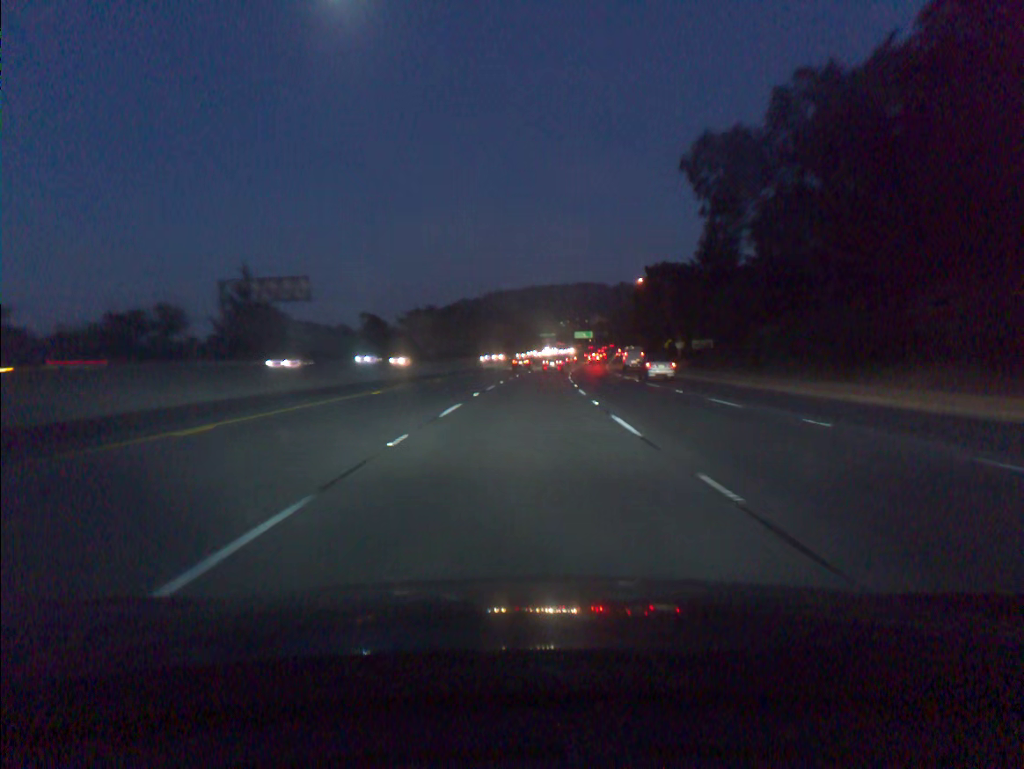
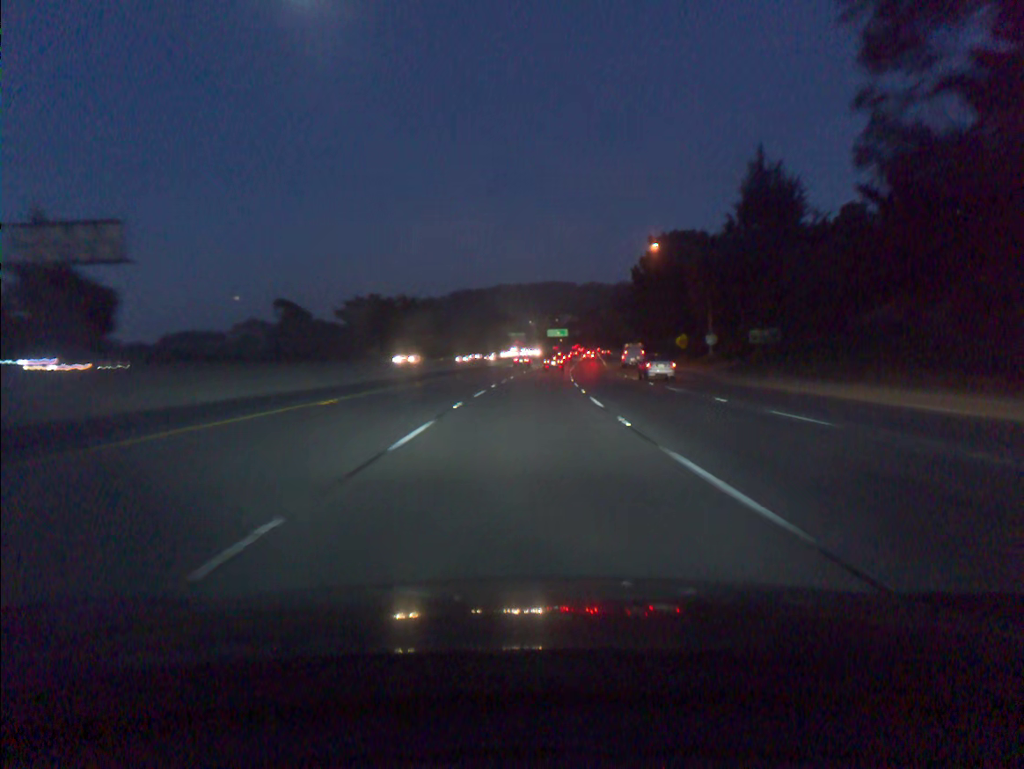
(+0.7, +35.3) m; +2°
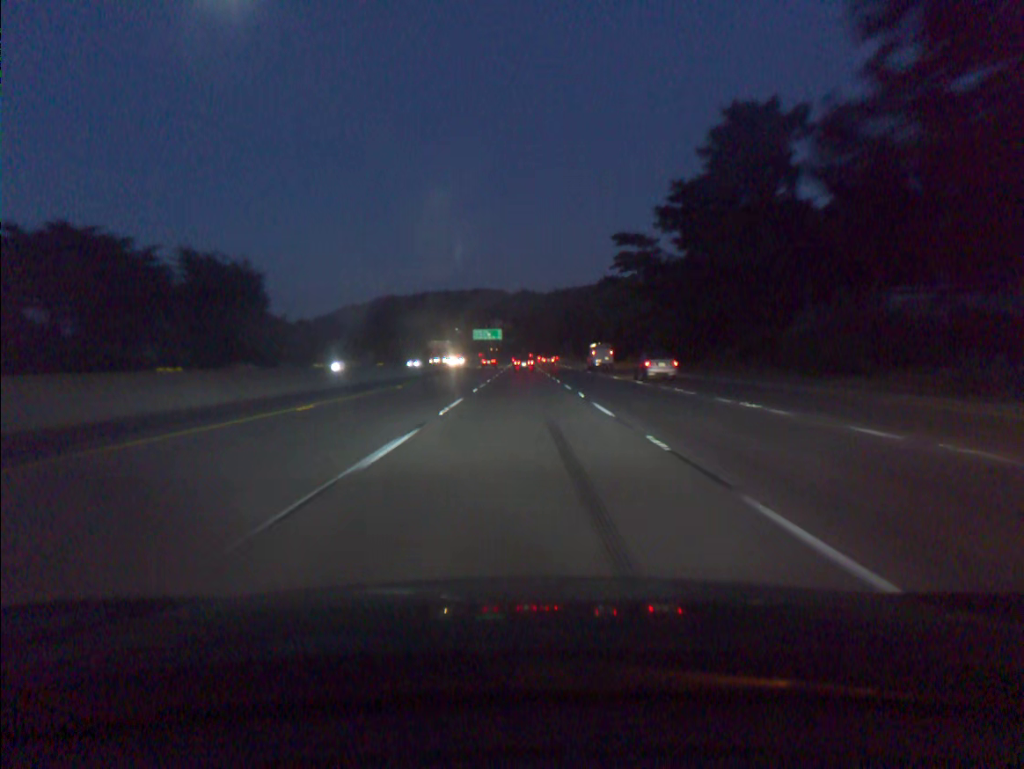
(+4.4, +88.9) m; +5°
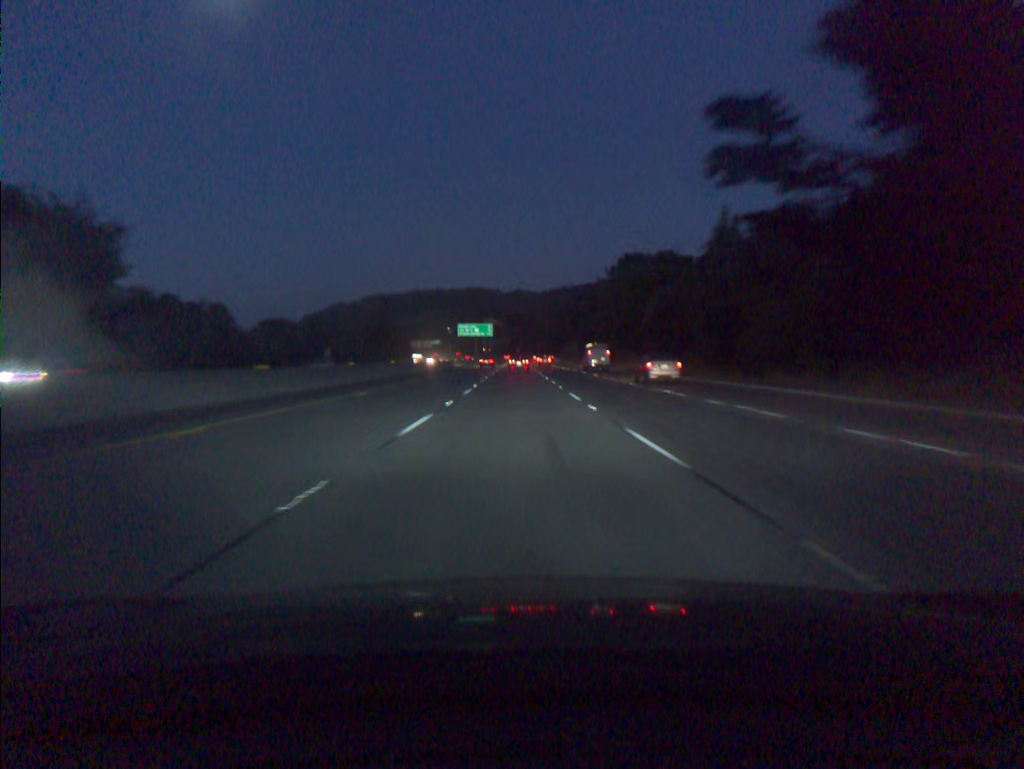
(+0.2, +35.7) m; 0°
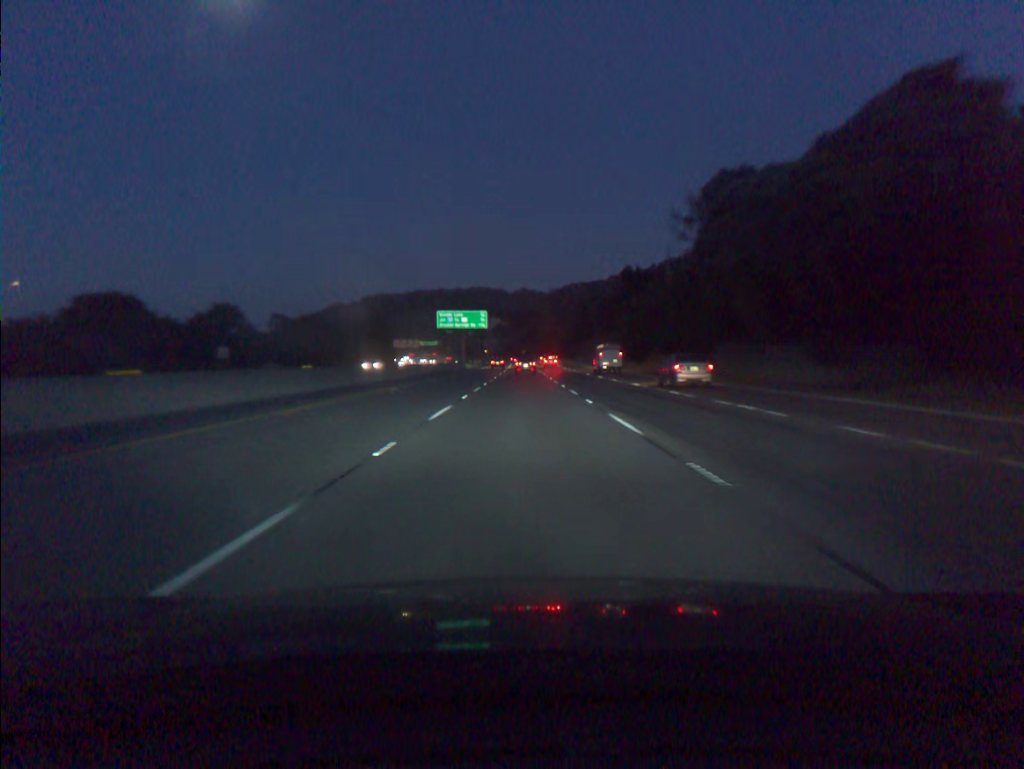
(-0.1, +53.5) m; 0°
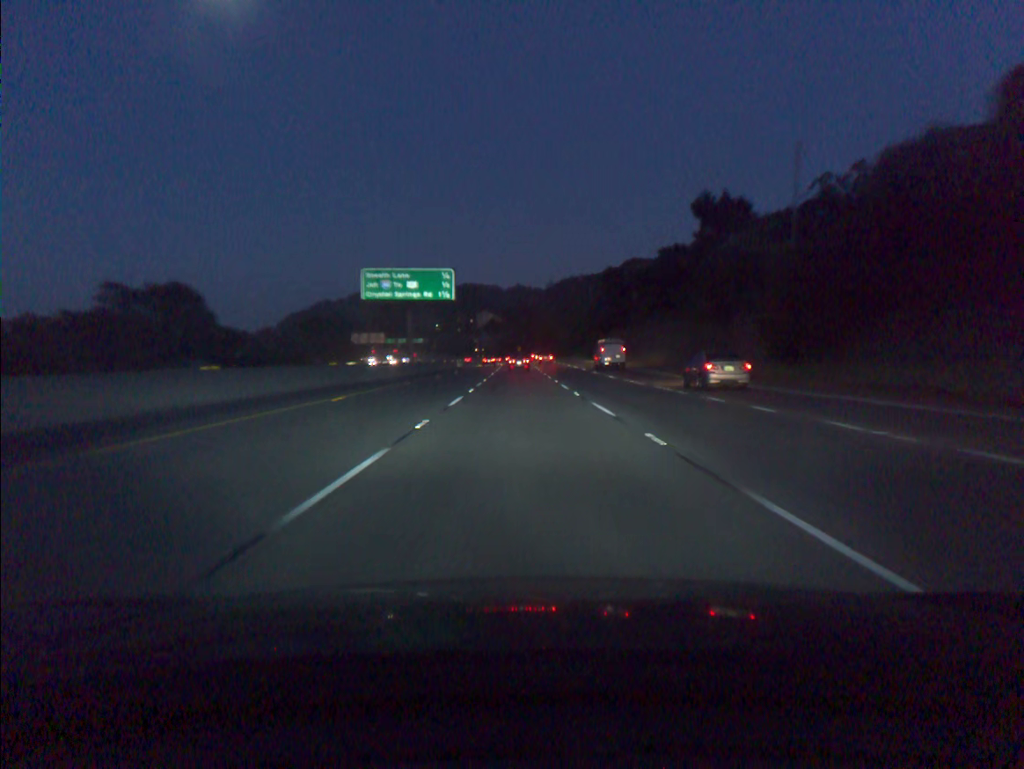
(+0.1, +53.3) m; 0°
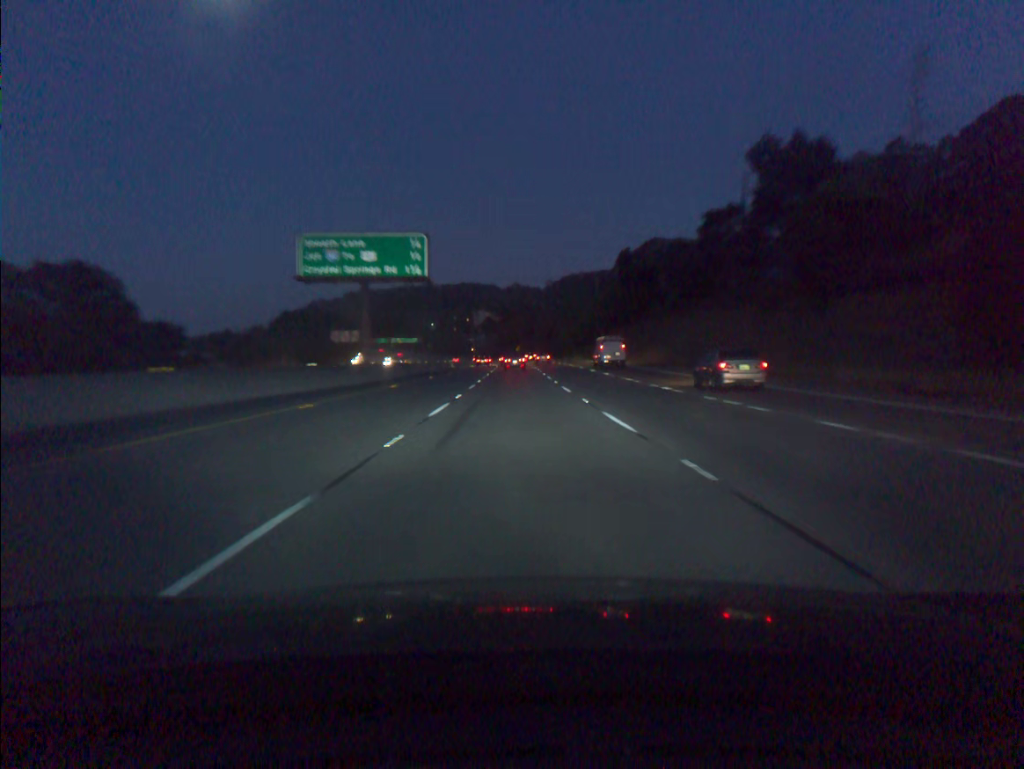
(0.0, +17.7) m; 0°
